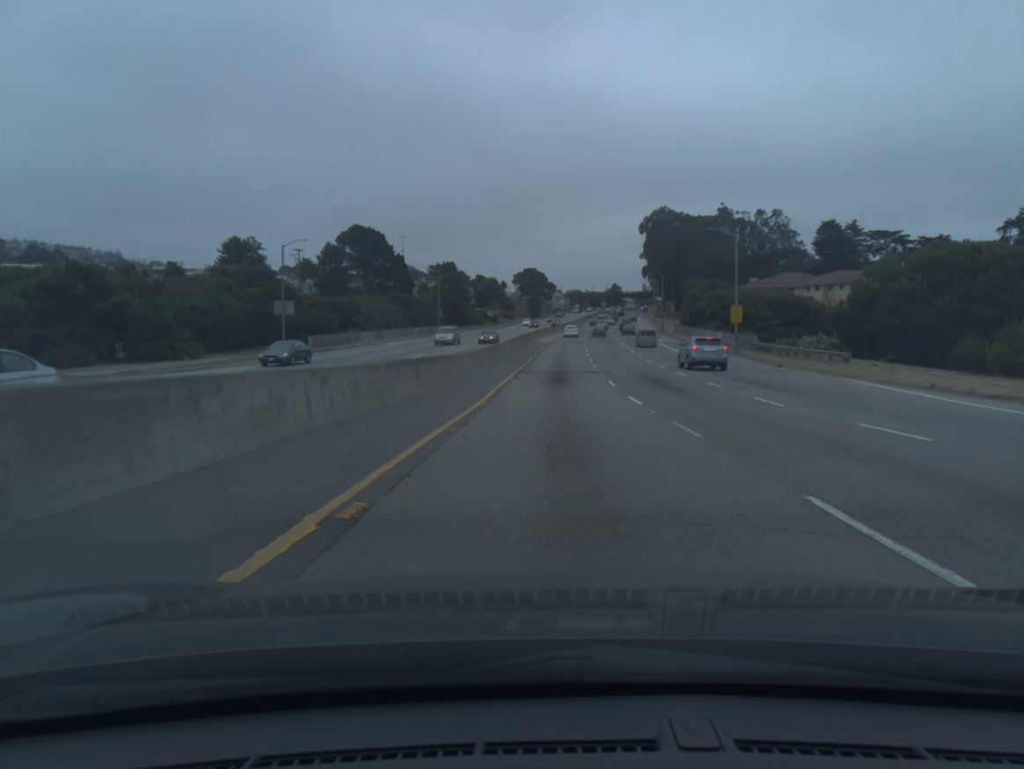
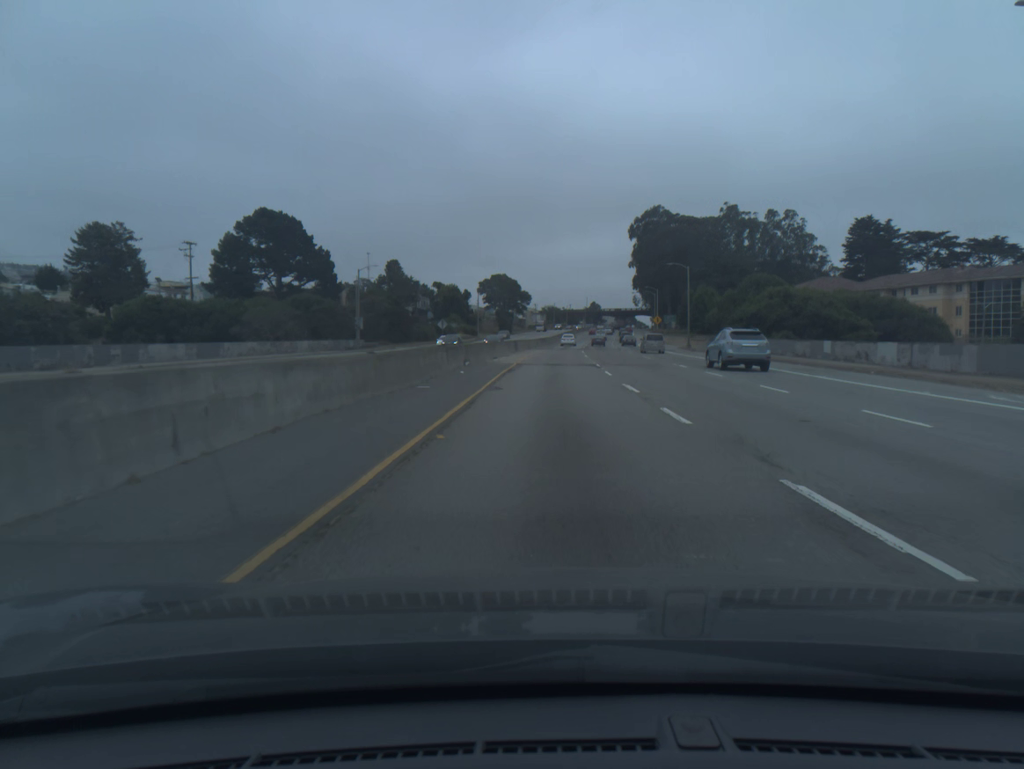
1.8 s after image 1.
(+0.7, +43.7) m; +2°
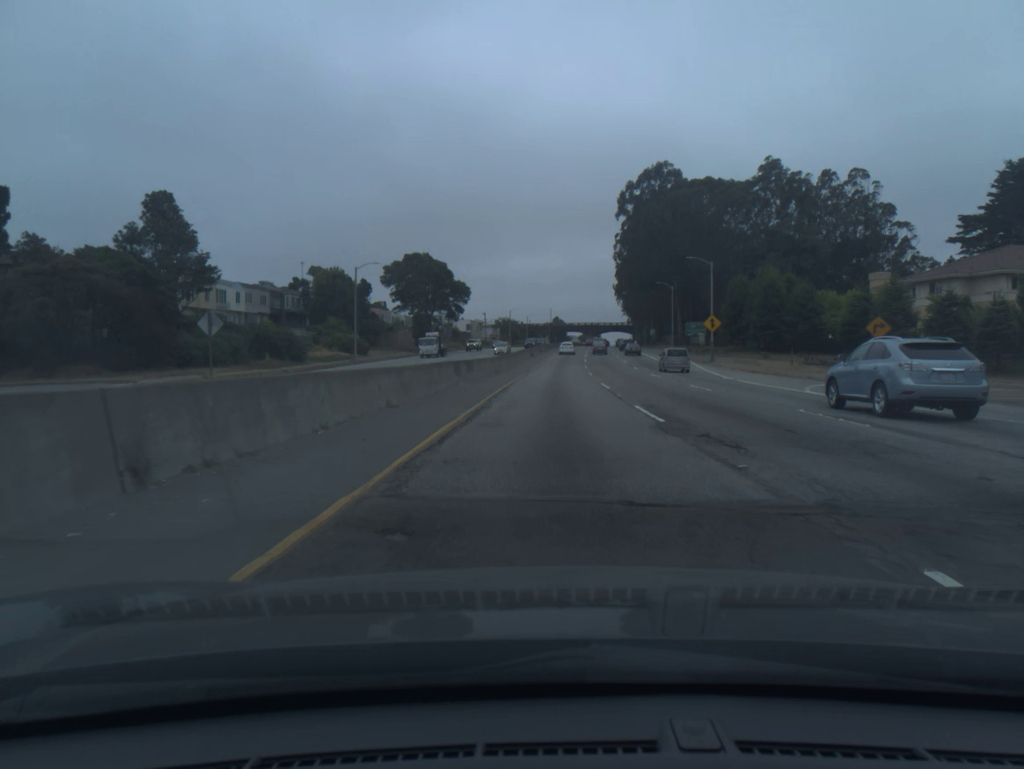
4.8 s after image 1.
(+1.7, +74.0) m; +3°
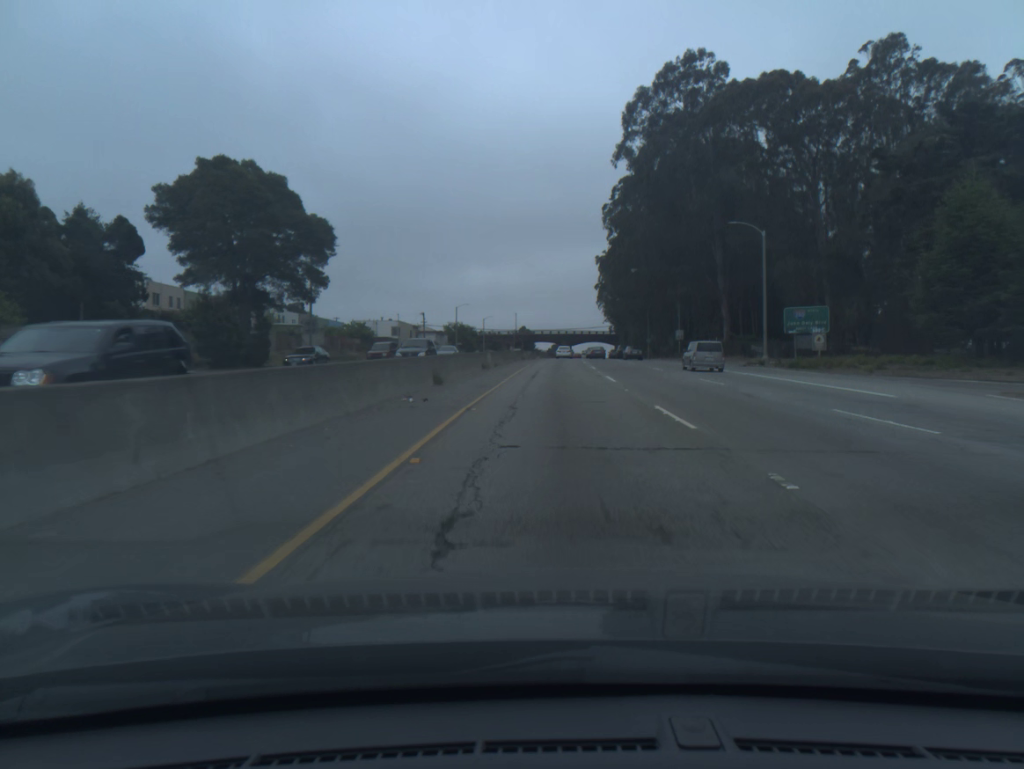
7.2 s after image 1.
(+1.3, +59.6) m; +3°
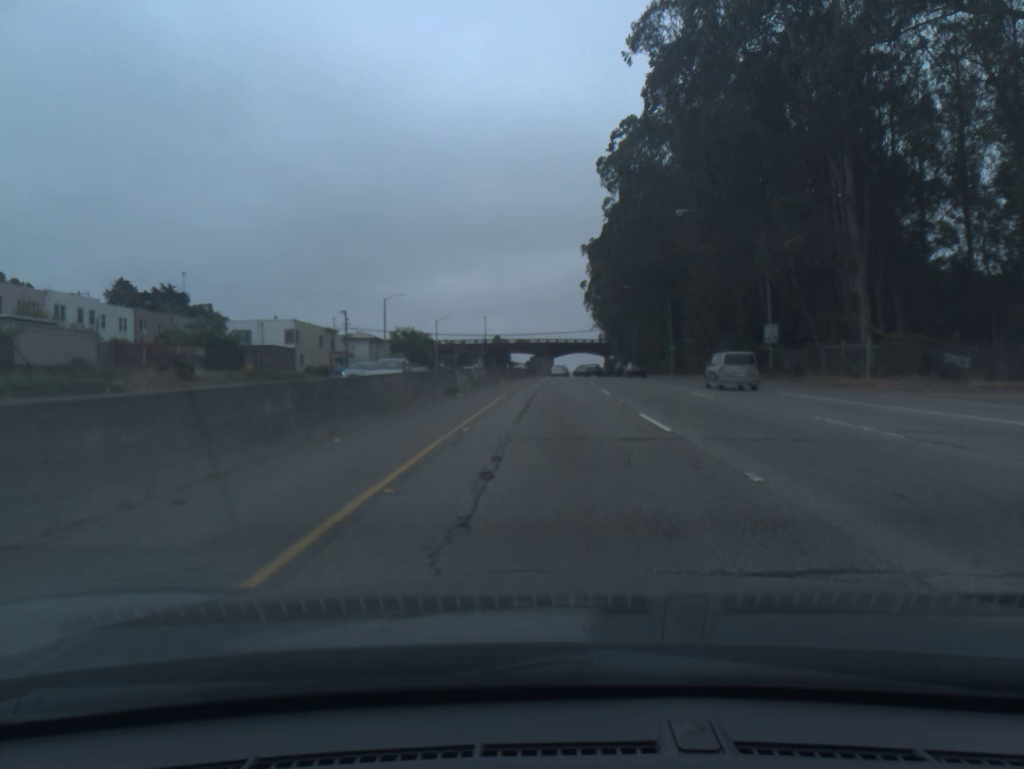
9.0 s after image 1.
(+0.6, +43.7) m; +2°
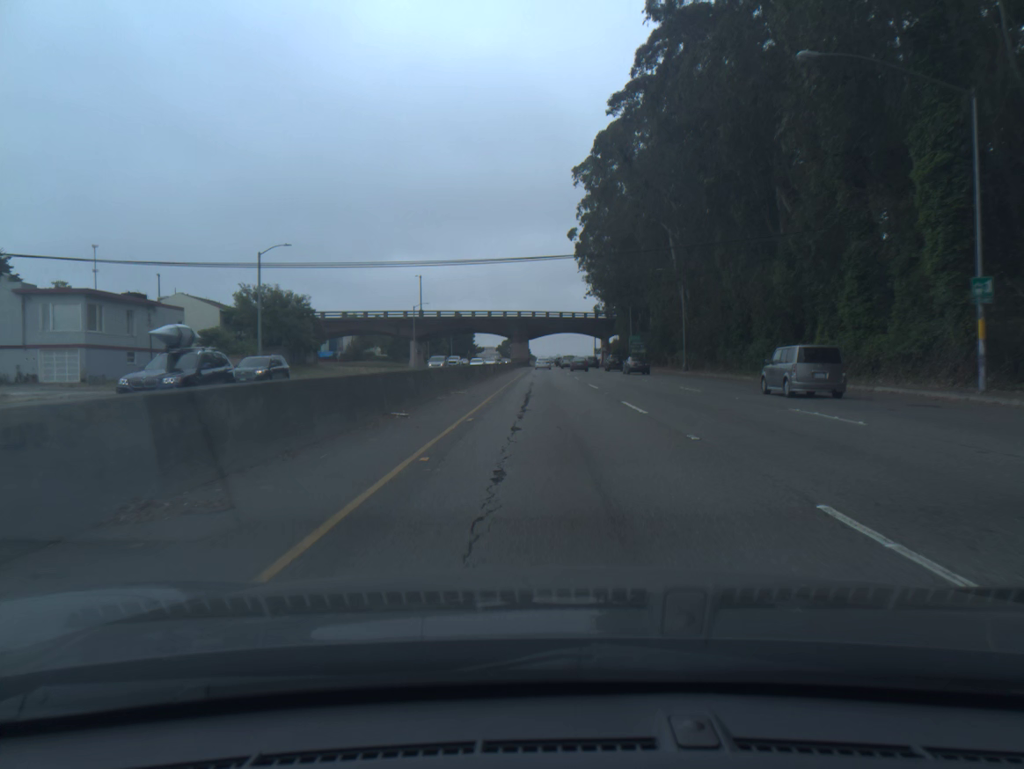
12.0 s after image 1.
(+1.2, +70.7) m; +2°
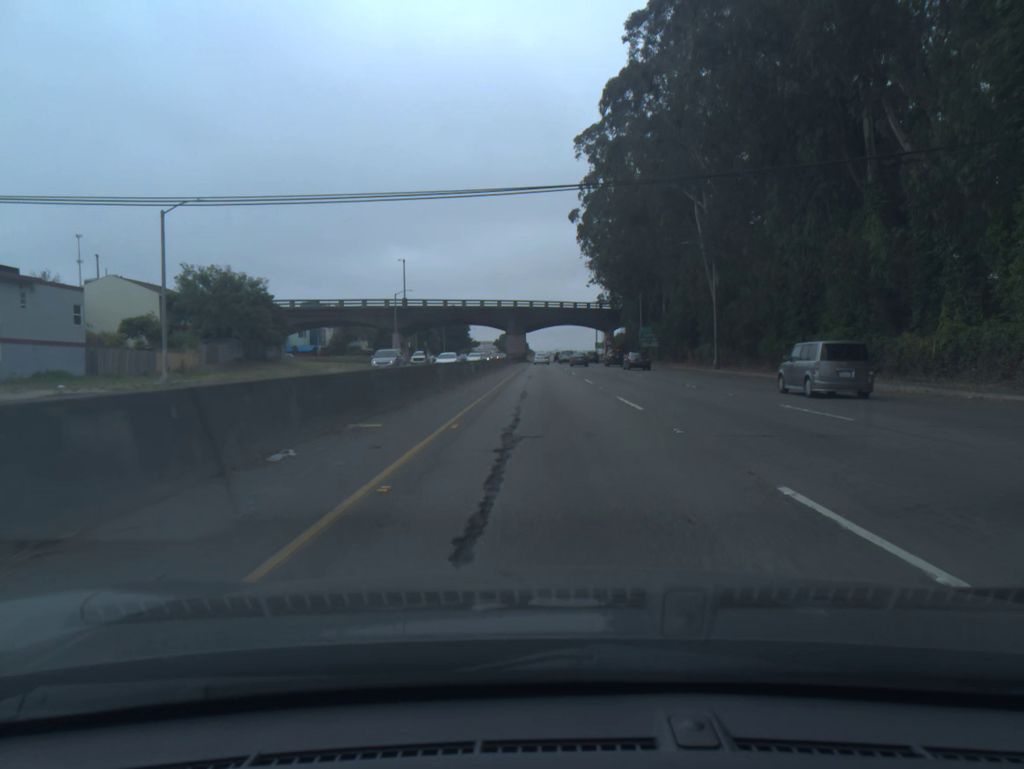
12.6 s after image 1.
(0.0, +14.1) m; 0°
